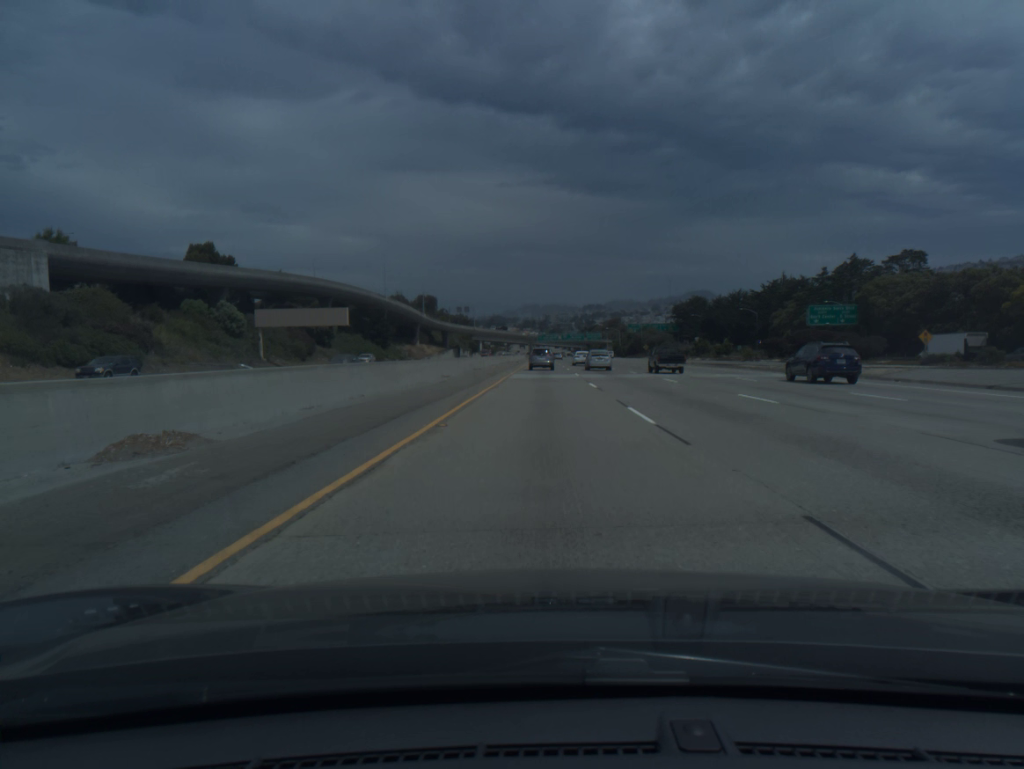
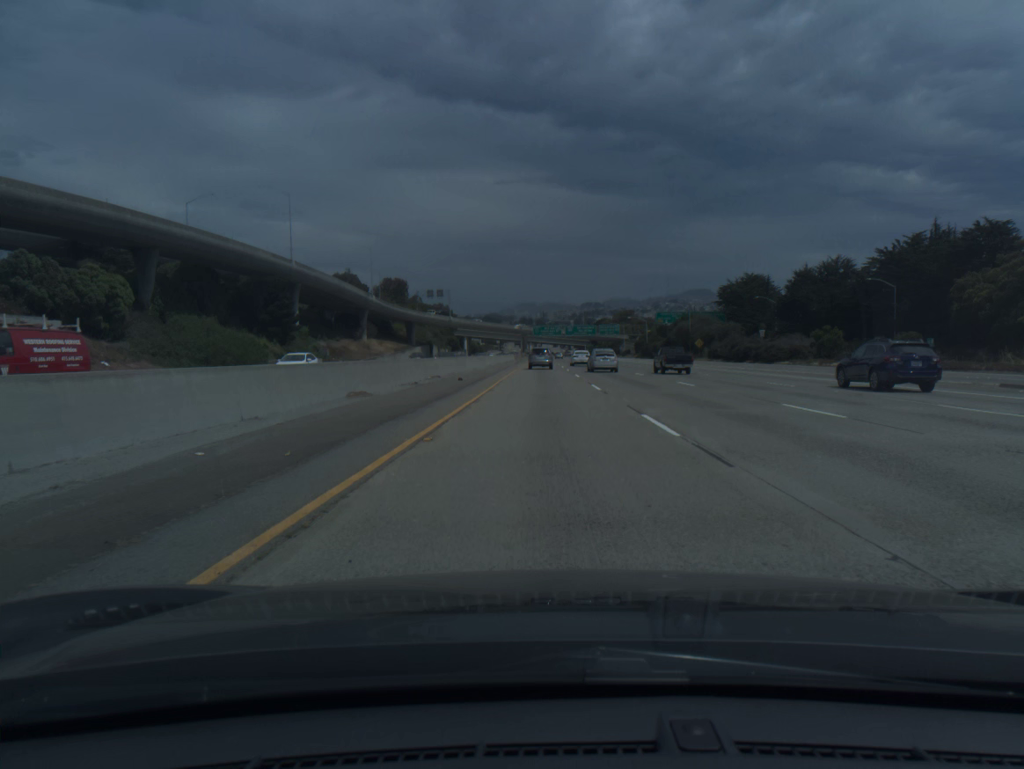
(0.0, +75.3) m; 0°
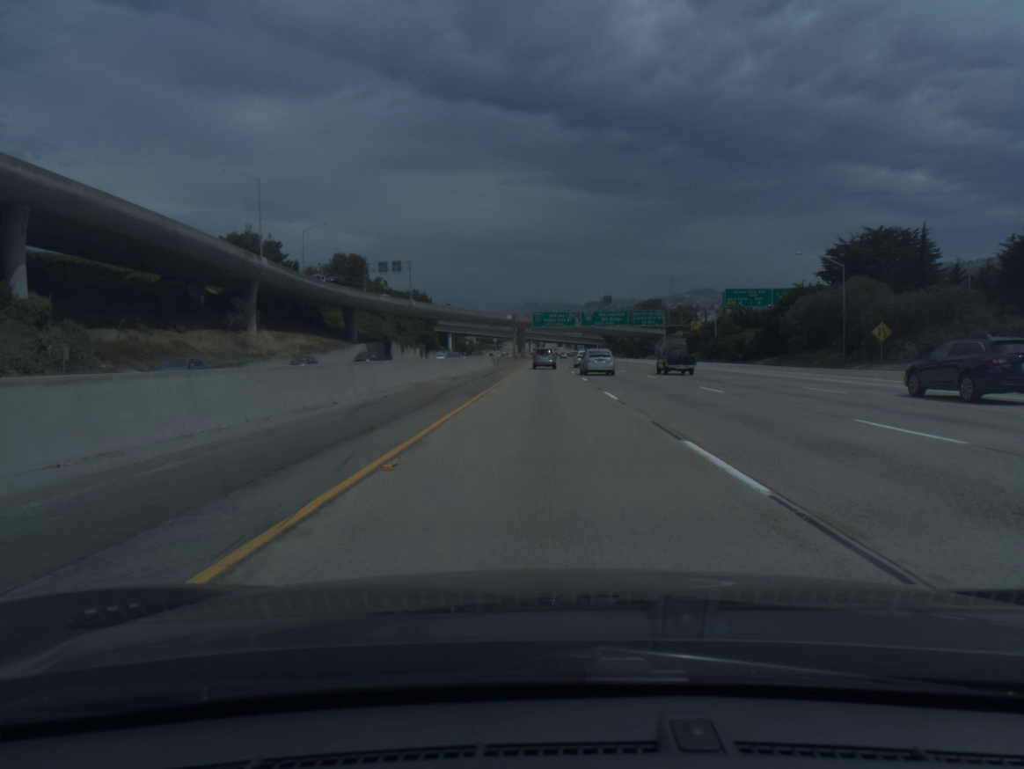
(0.0, +75.5) m; 0°
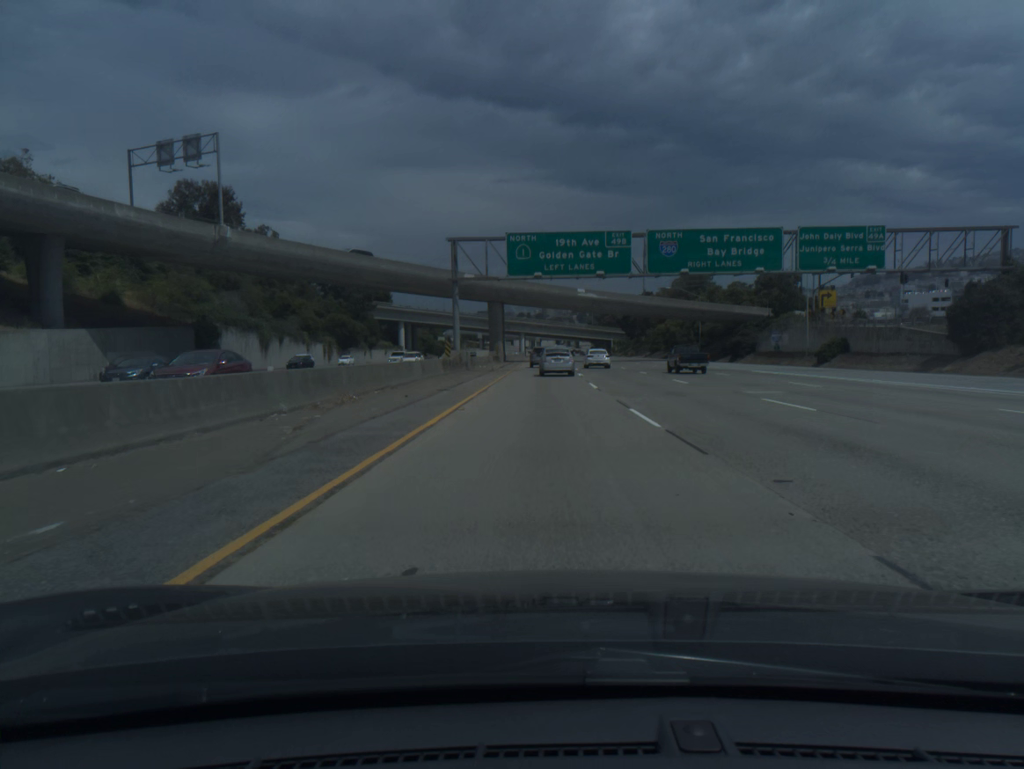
(+0.2, +94.1) m; 0°
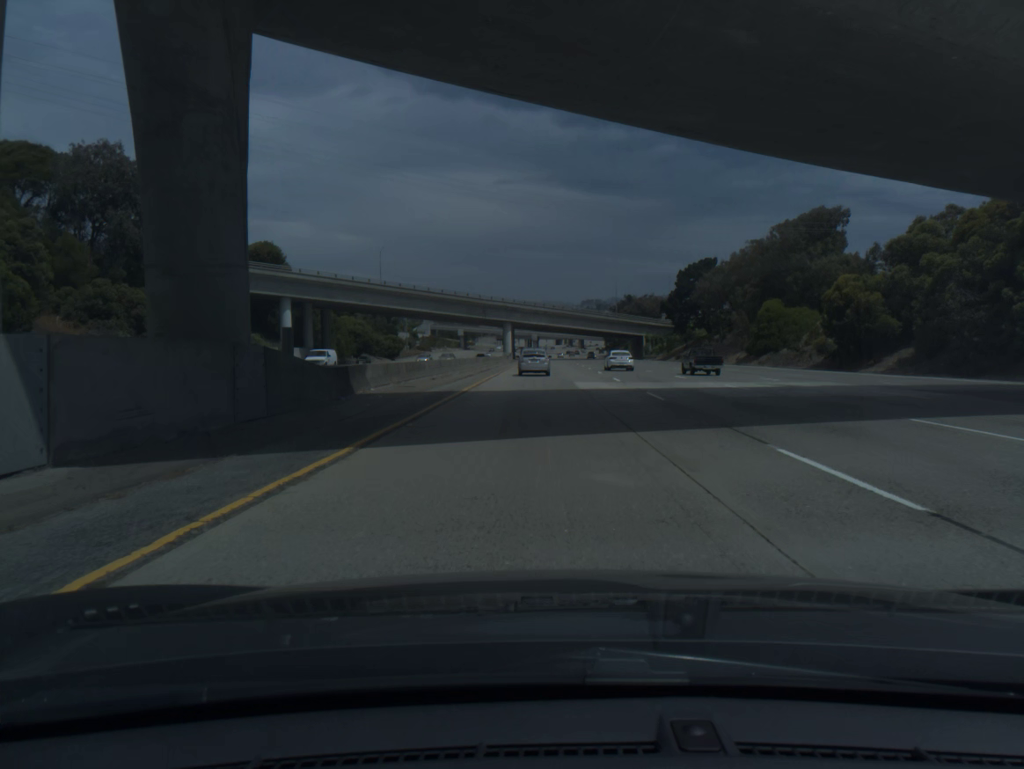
(+0.2, +91.2) m; 0°
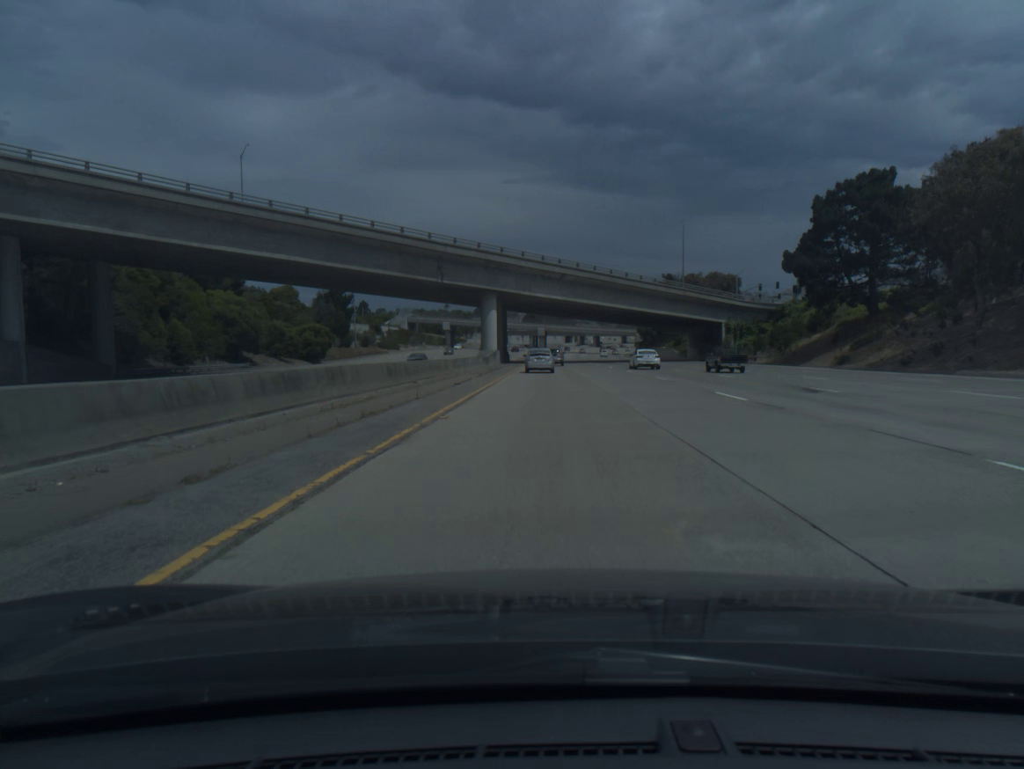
(-0.7, +72.1) m; -1°
